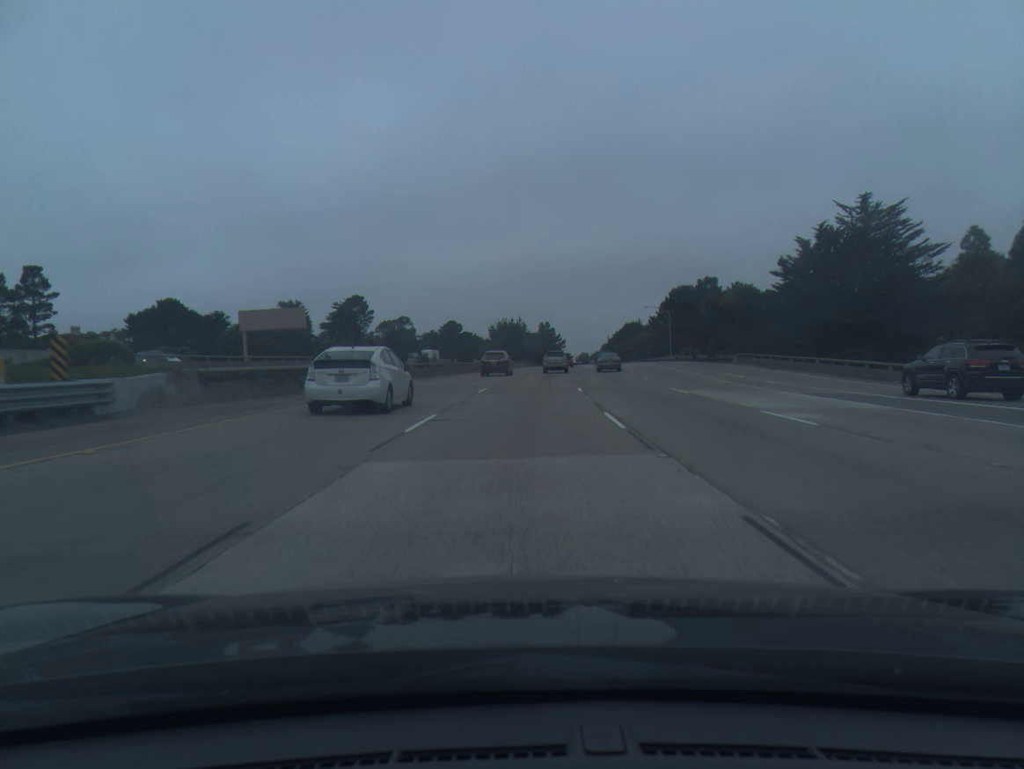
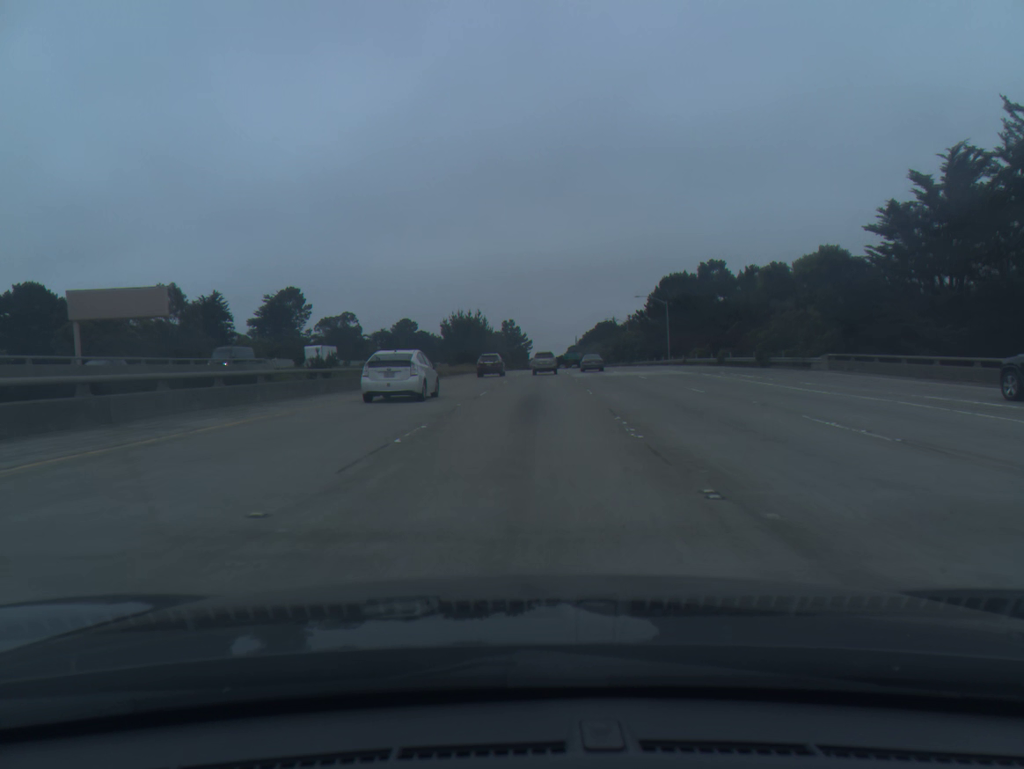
(+0.7, +30.6) m; +3°
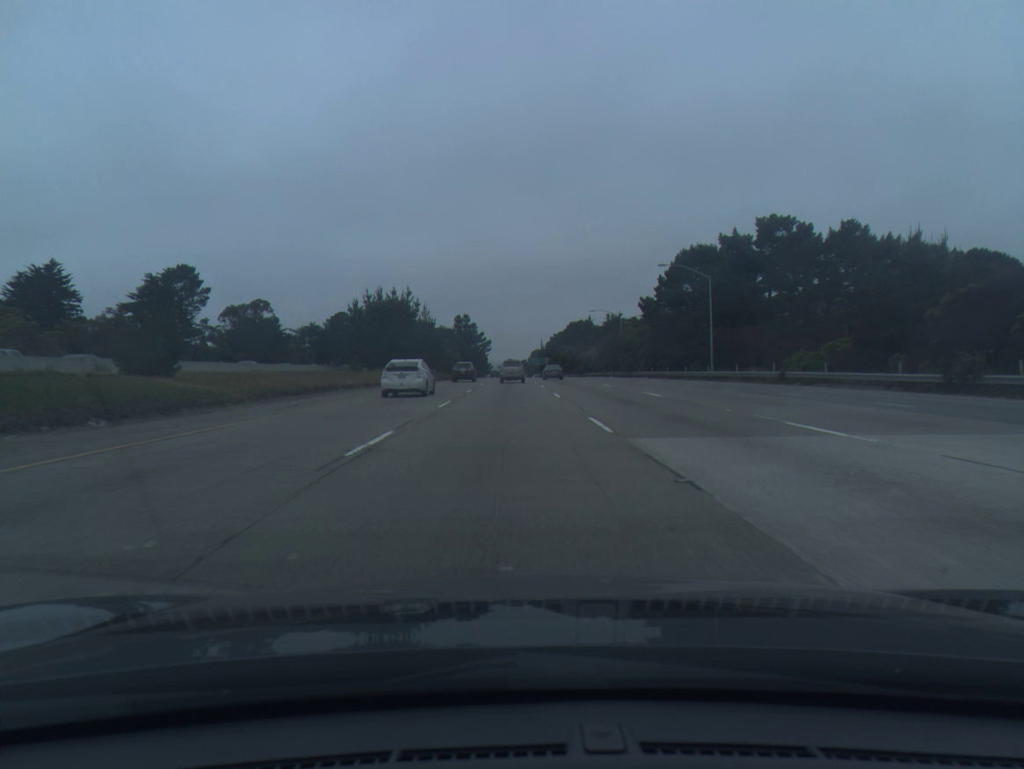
(+1.5, +46.1) m; +3°
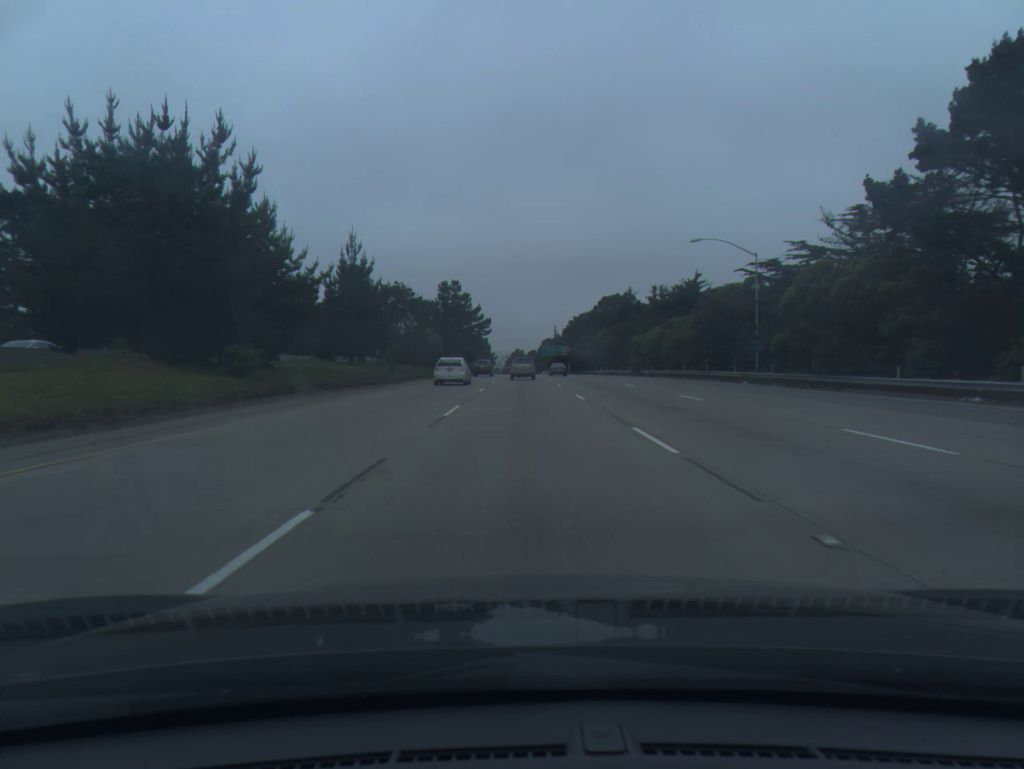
(-0.8, +61.6) m; -1°
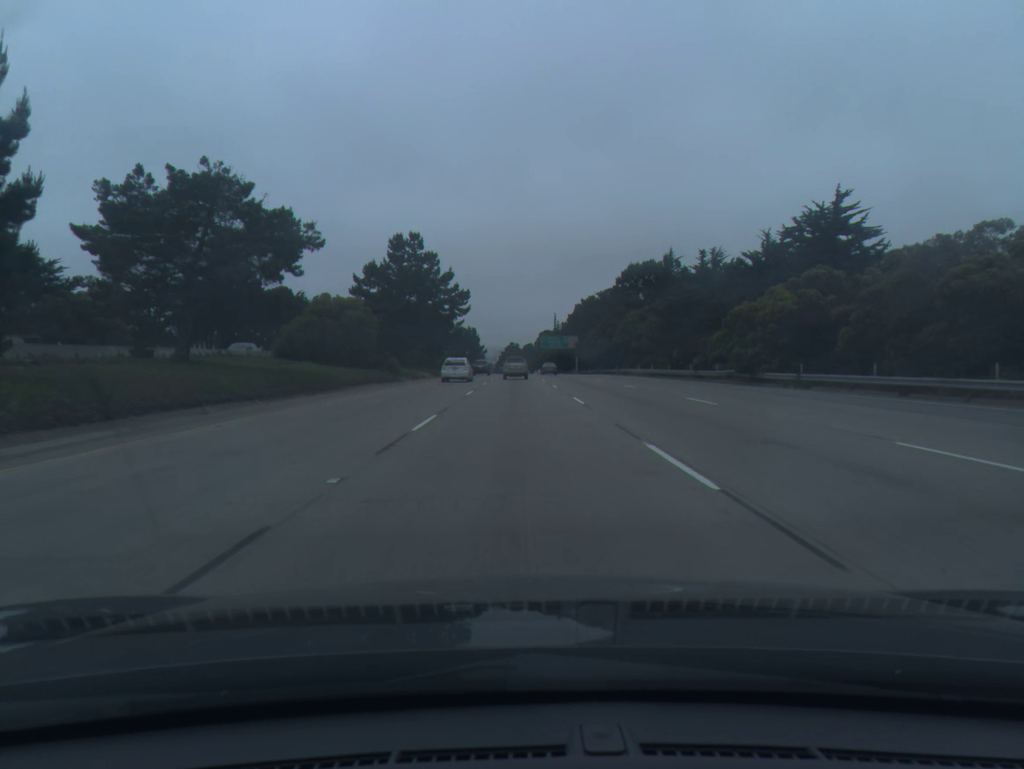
(+0.3, +46.6) m; 0°
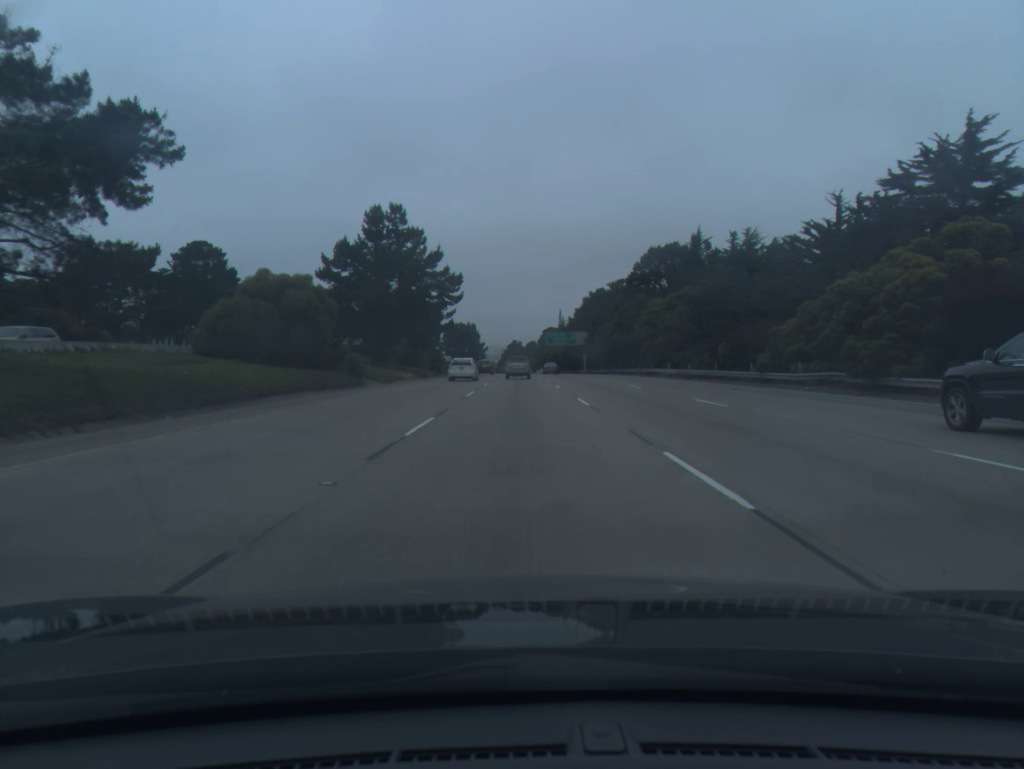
(0.0, +15.6) m; 0°
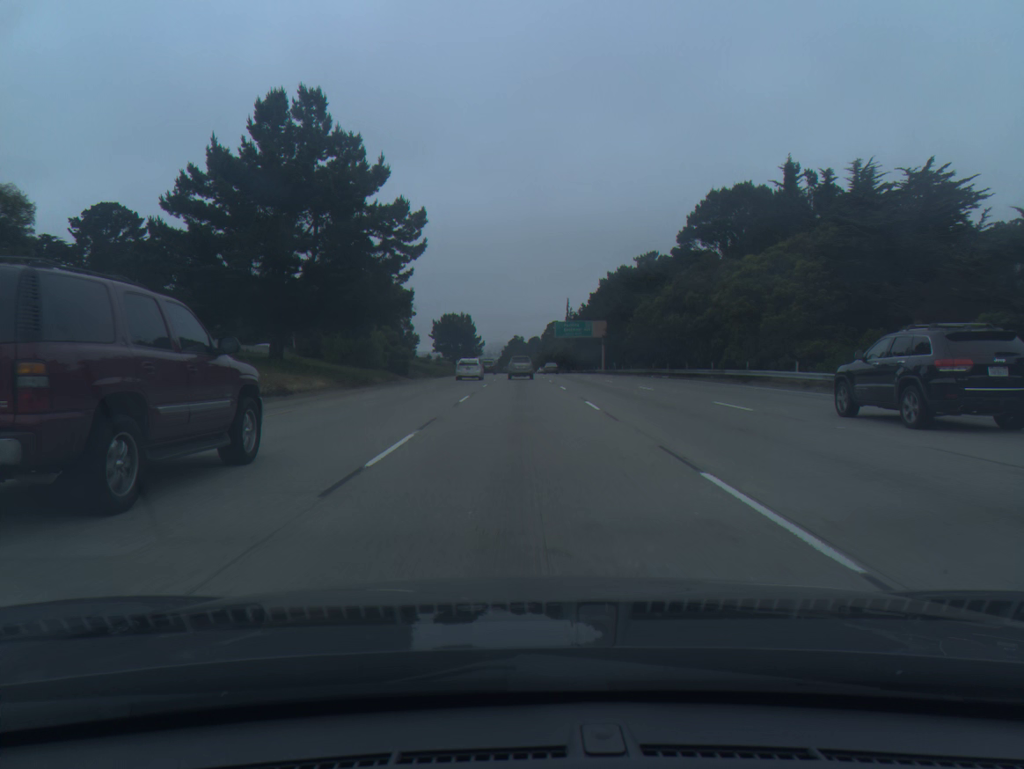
(0.0, +31.3) m; 0°
